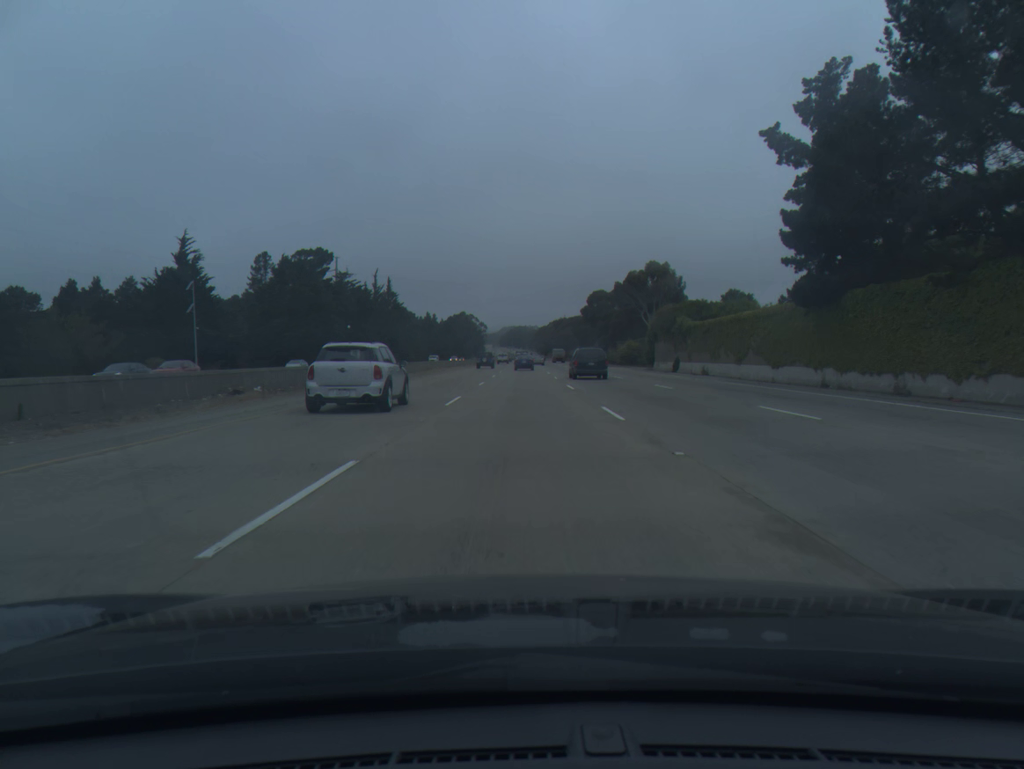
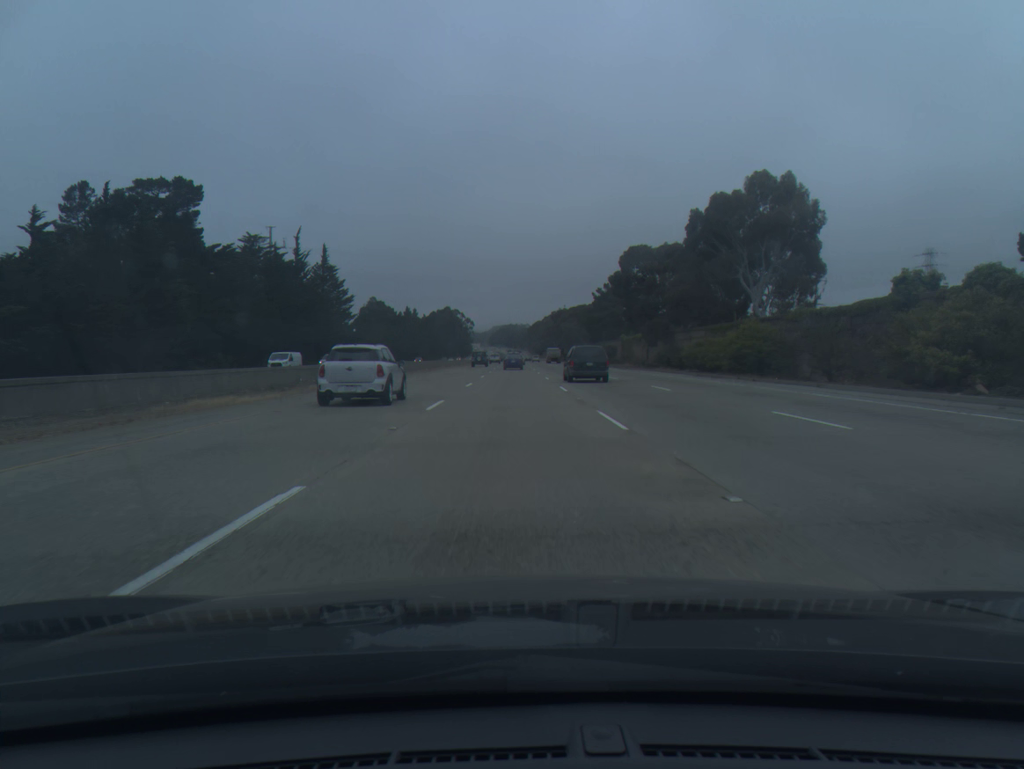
(+0.4, +60.3) m; +1°
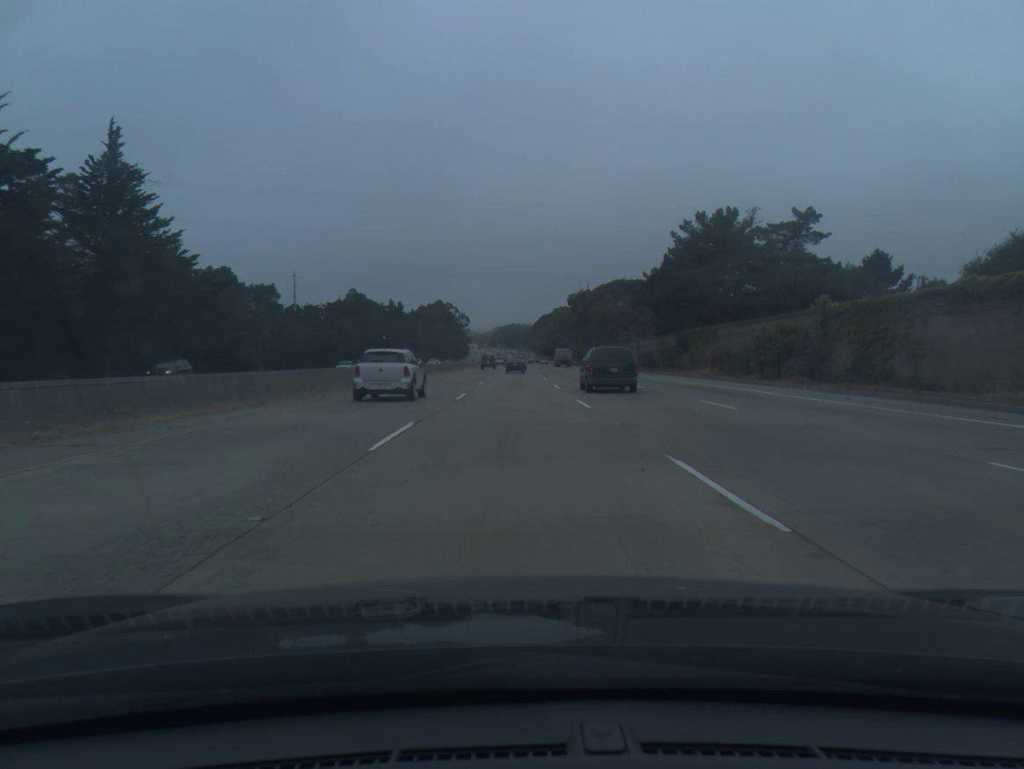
(-0.6, +80.3) m; 0°
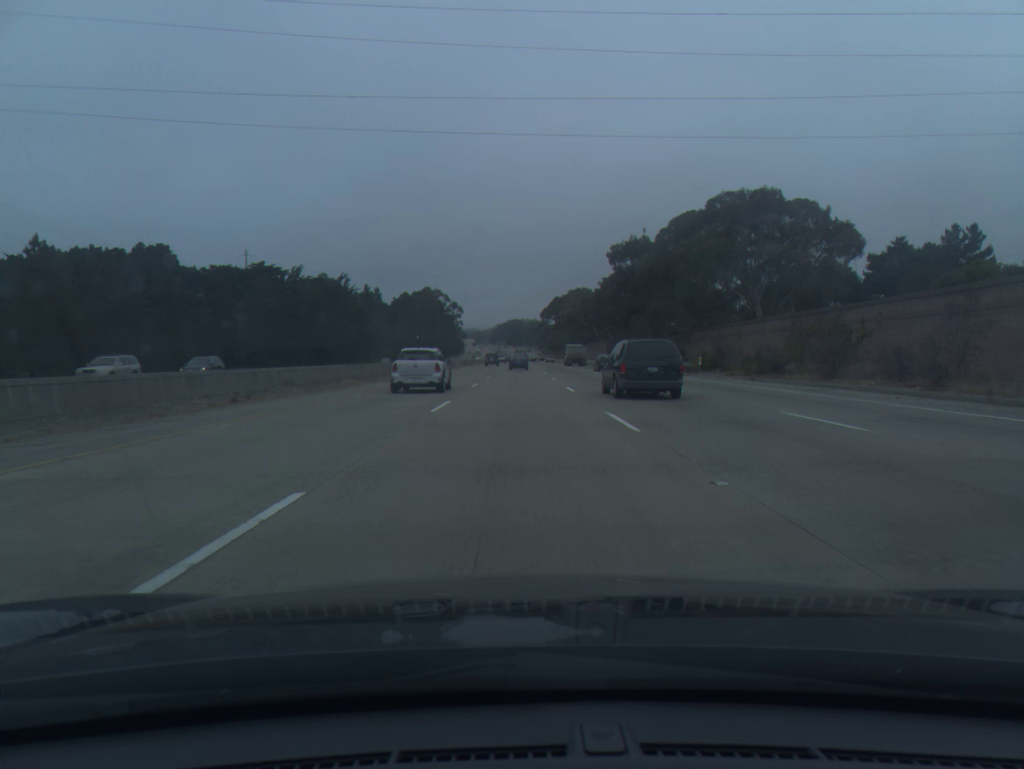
(-0.3, +80.6) m; 0°
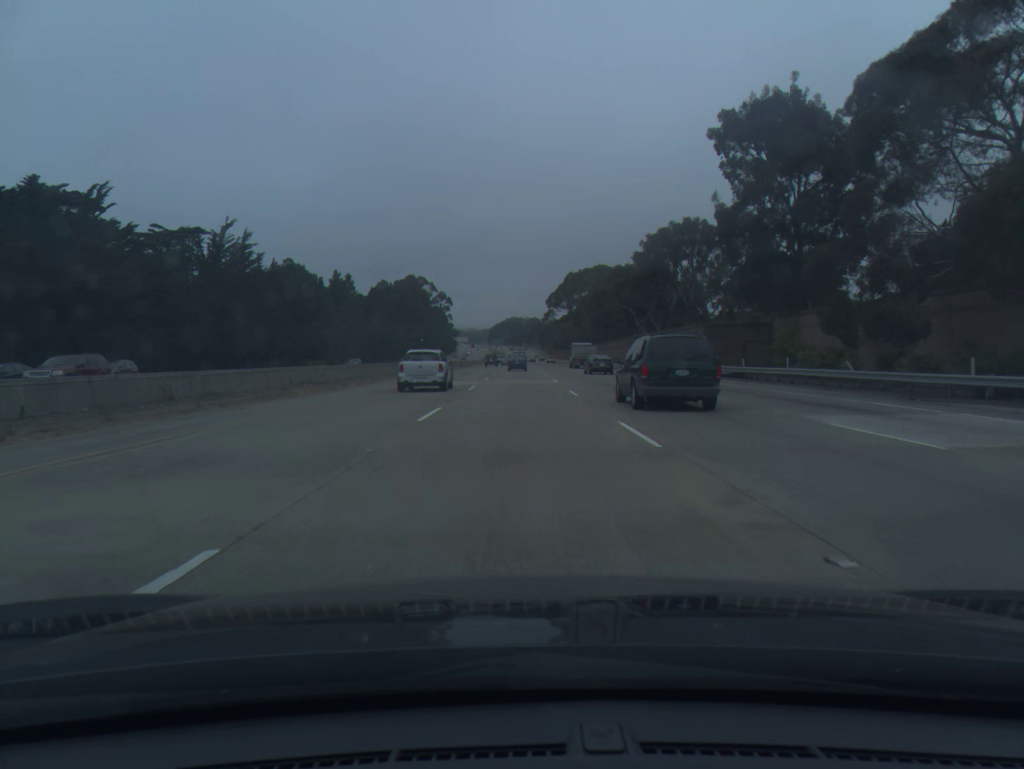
(0.0, +60.8) m; 0°
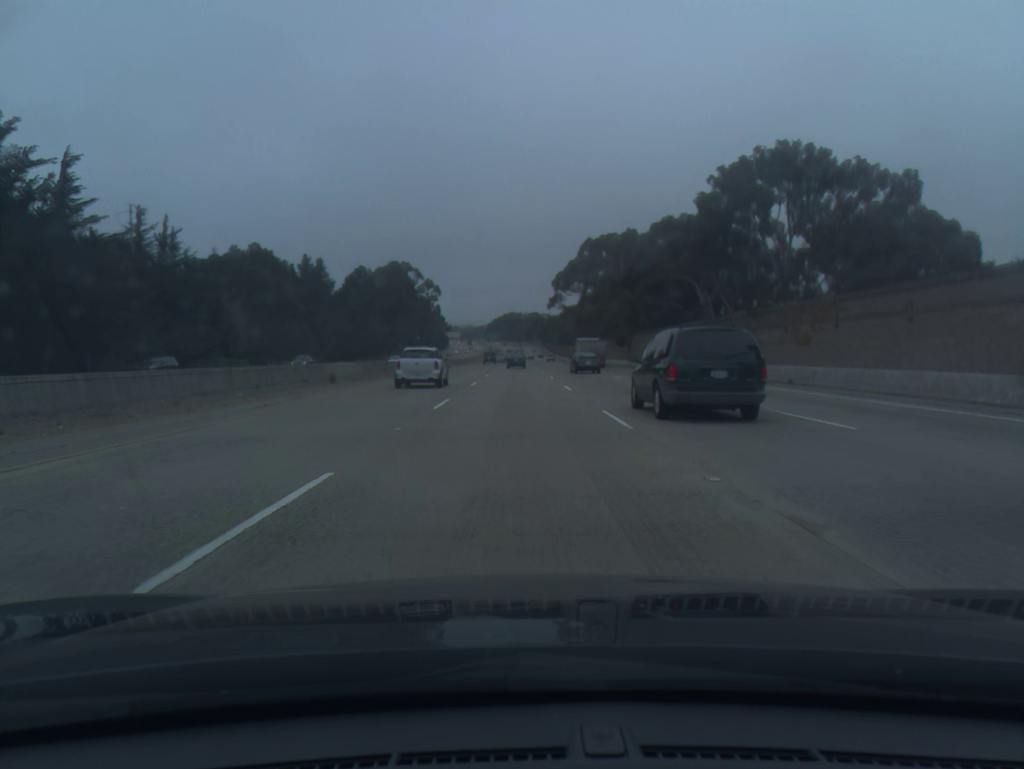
(0.0, +40.6) m; 0°
